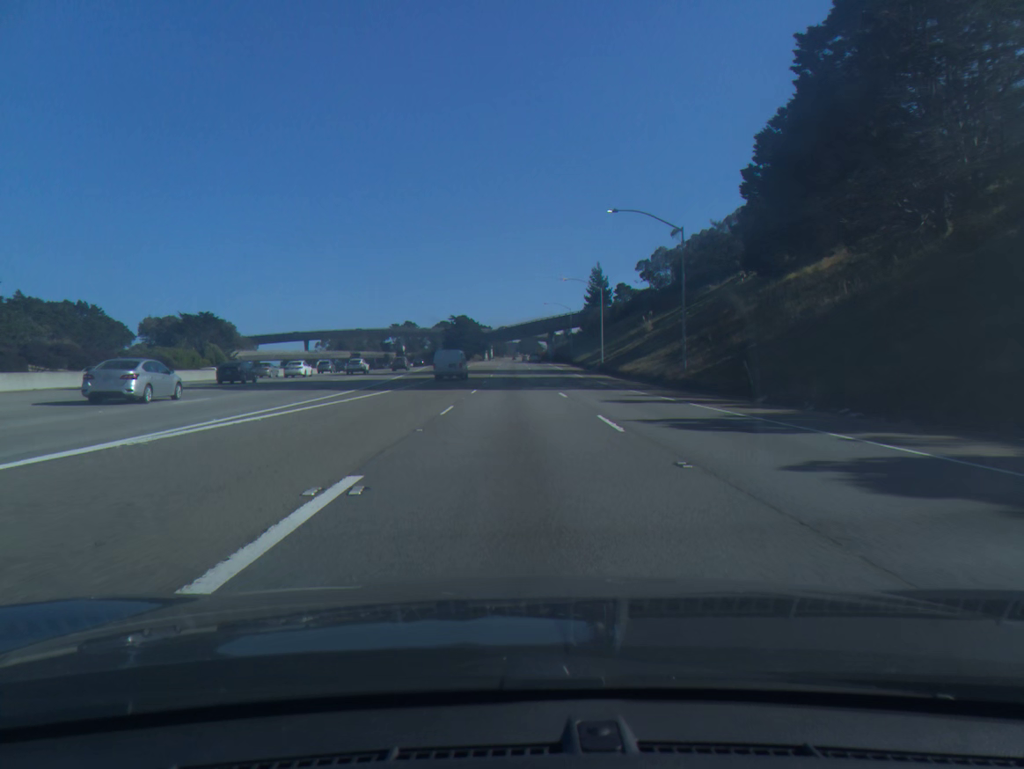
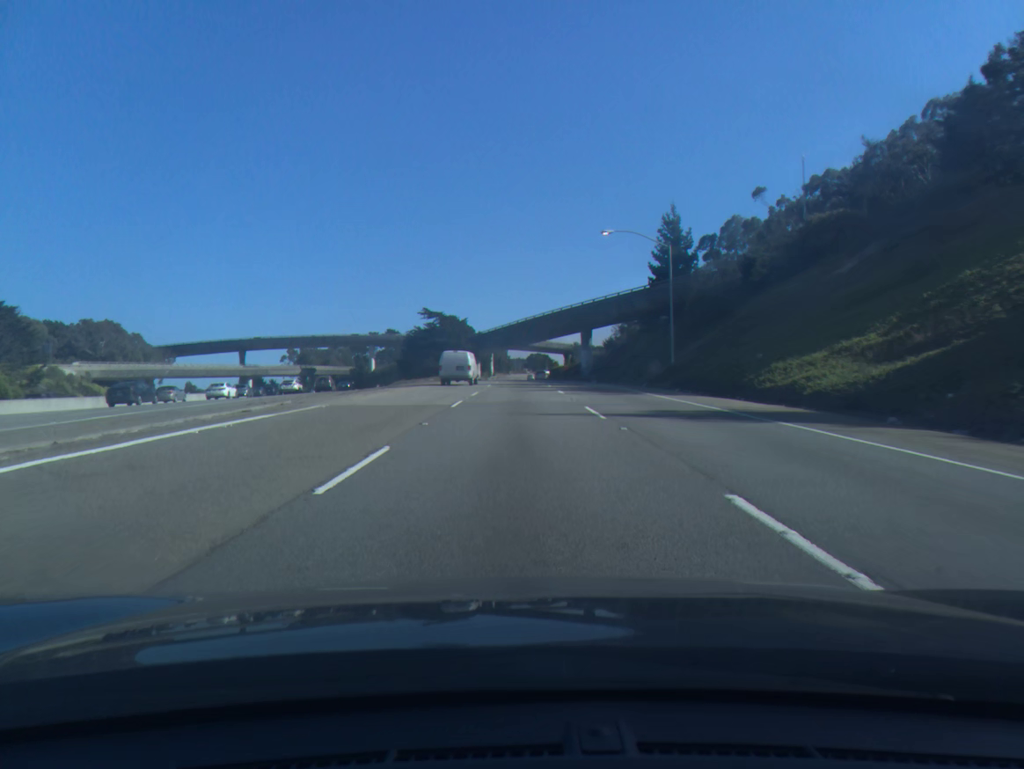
(-0.5, +84.7) m; -1°
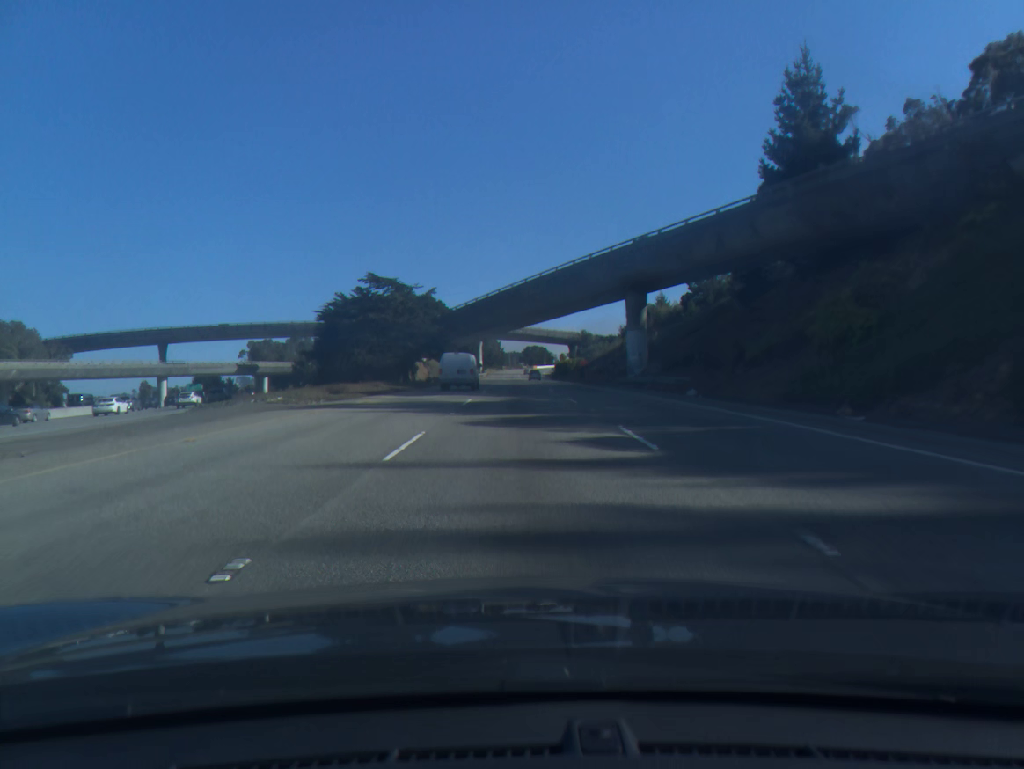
(+0.1, +50.4) m; +1°
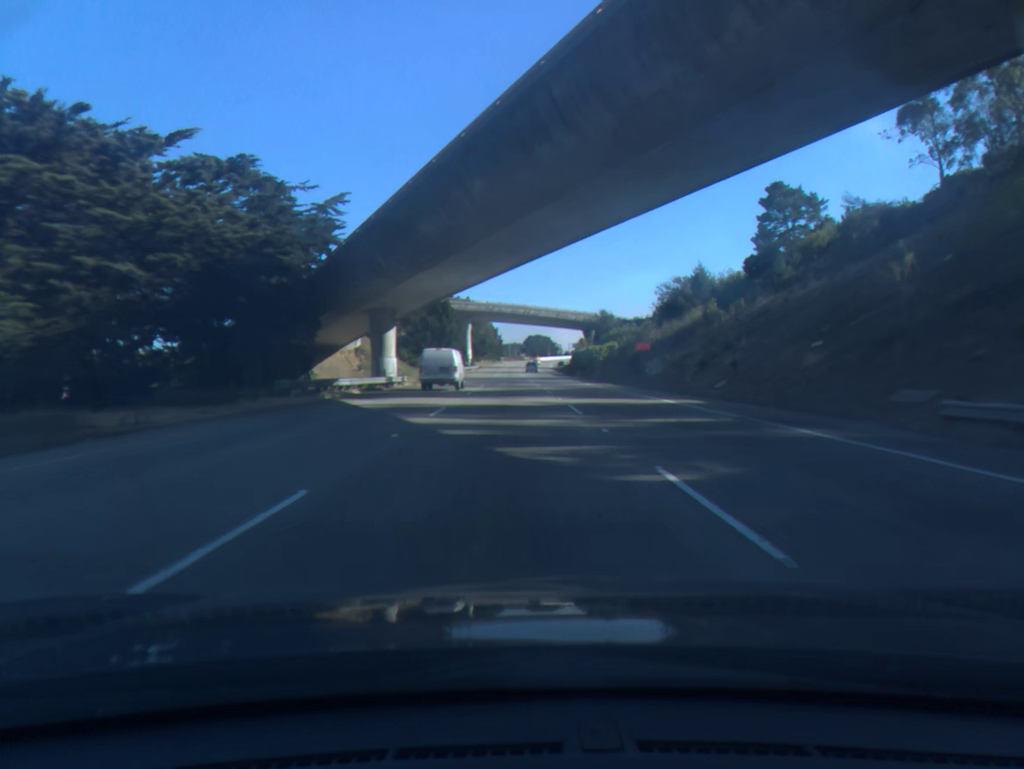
(+0.2, +50.6) m; 0°
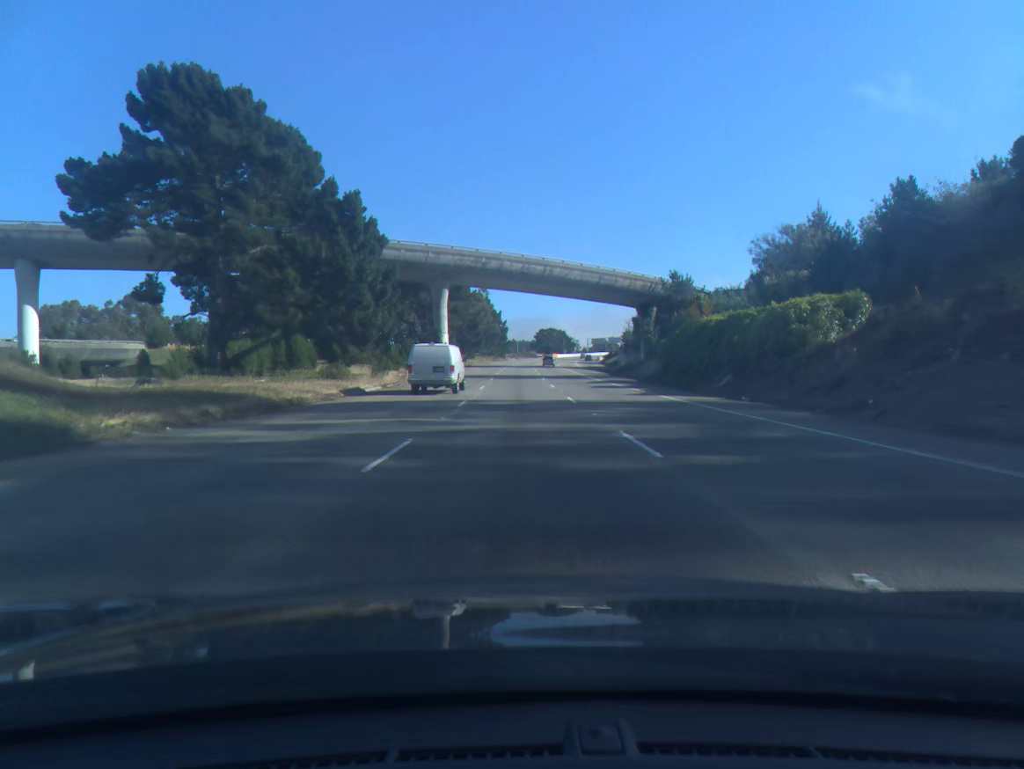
(-0.7, +68.5) m; -1°
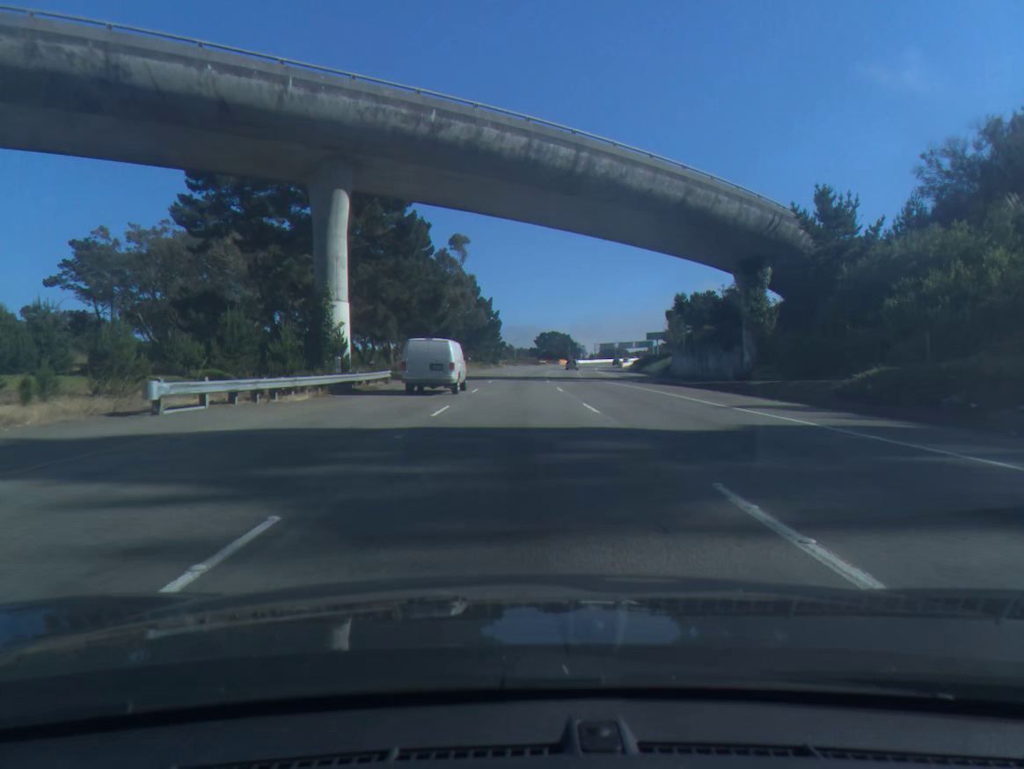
(+0.1, +51.3) m; 0°
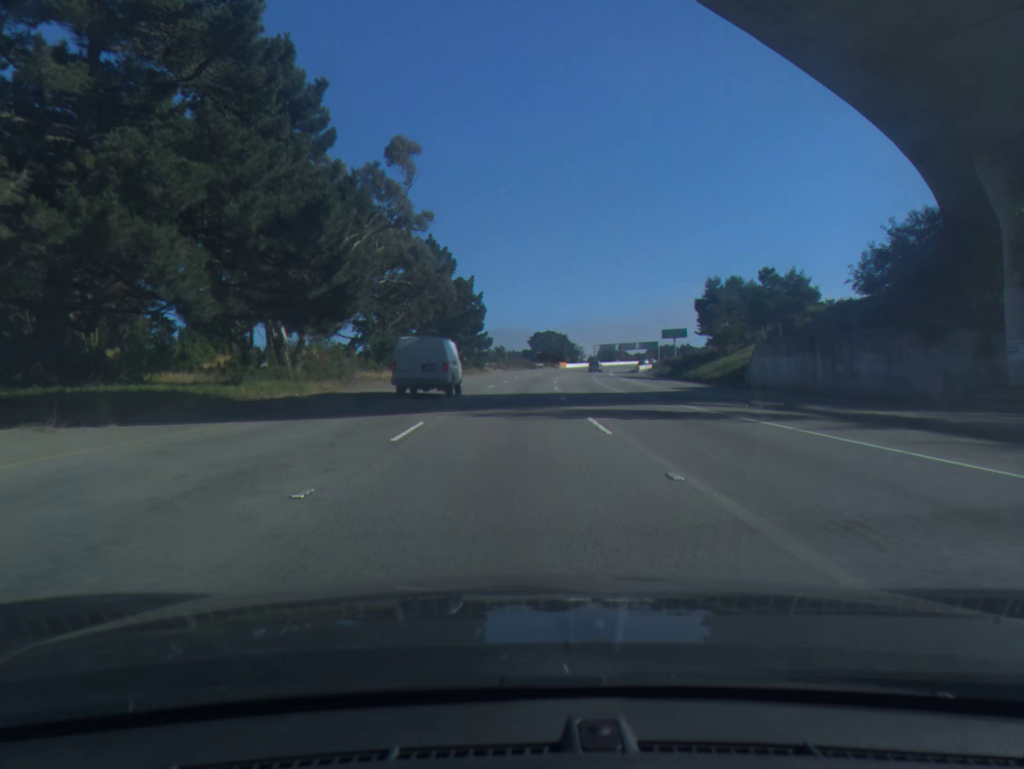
(+0.2, +33.8) m; 0°
